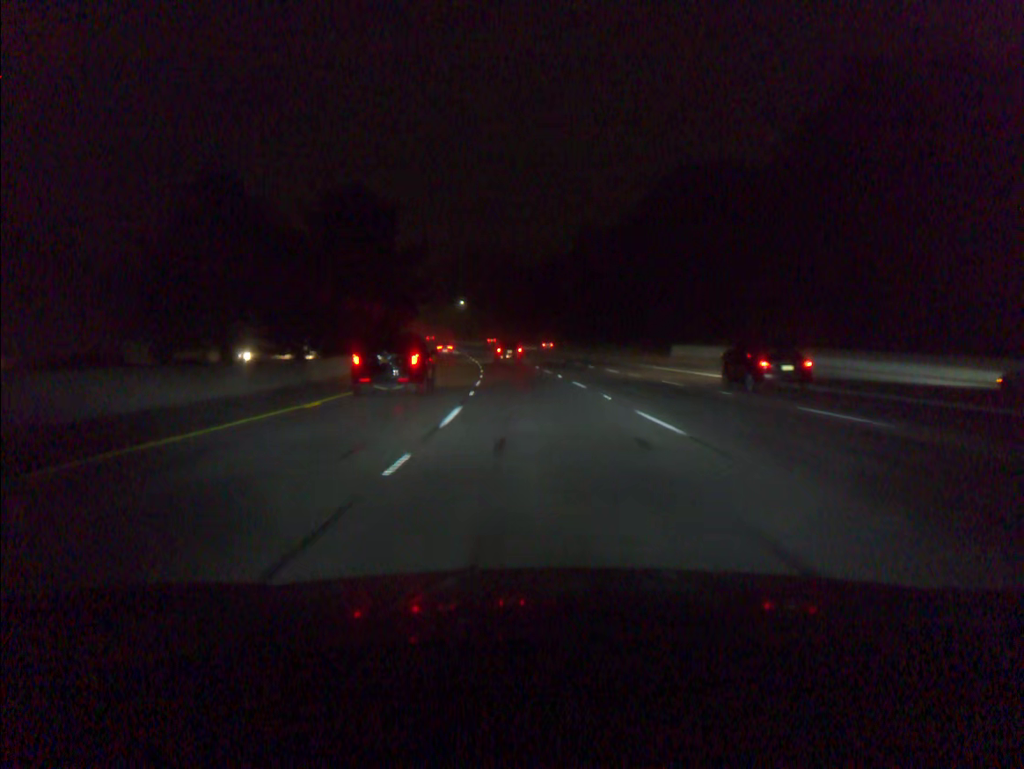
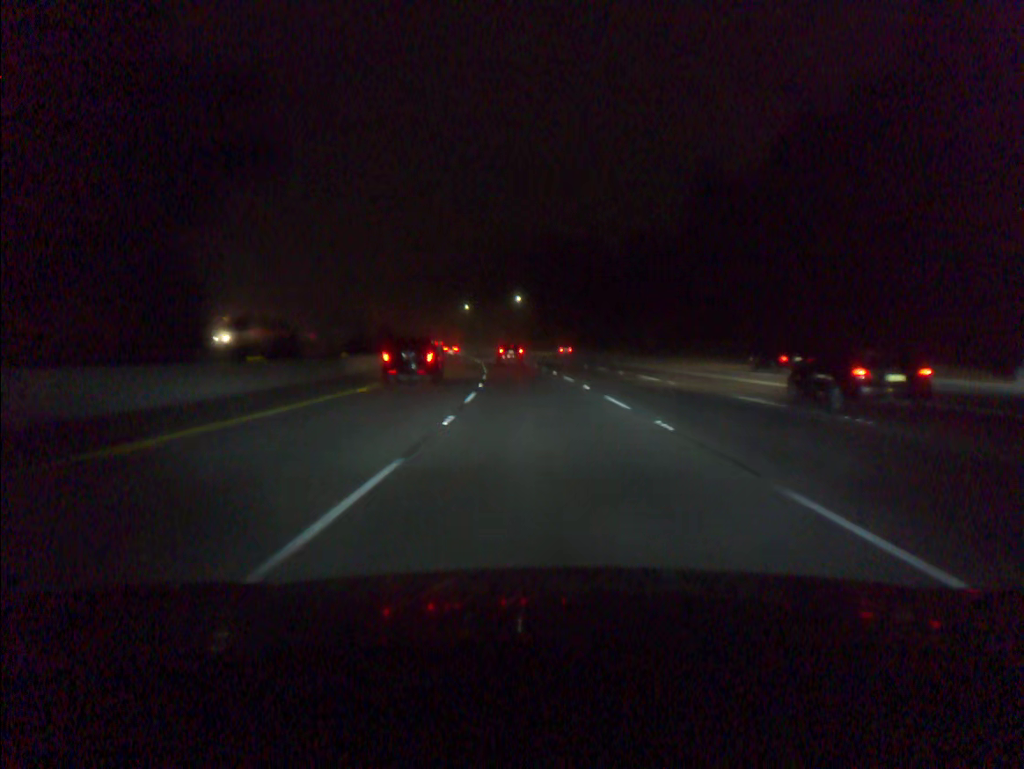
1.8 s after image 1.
(-2.5, +52.5) m; -5°
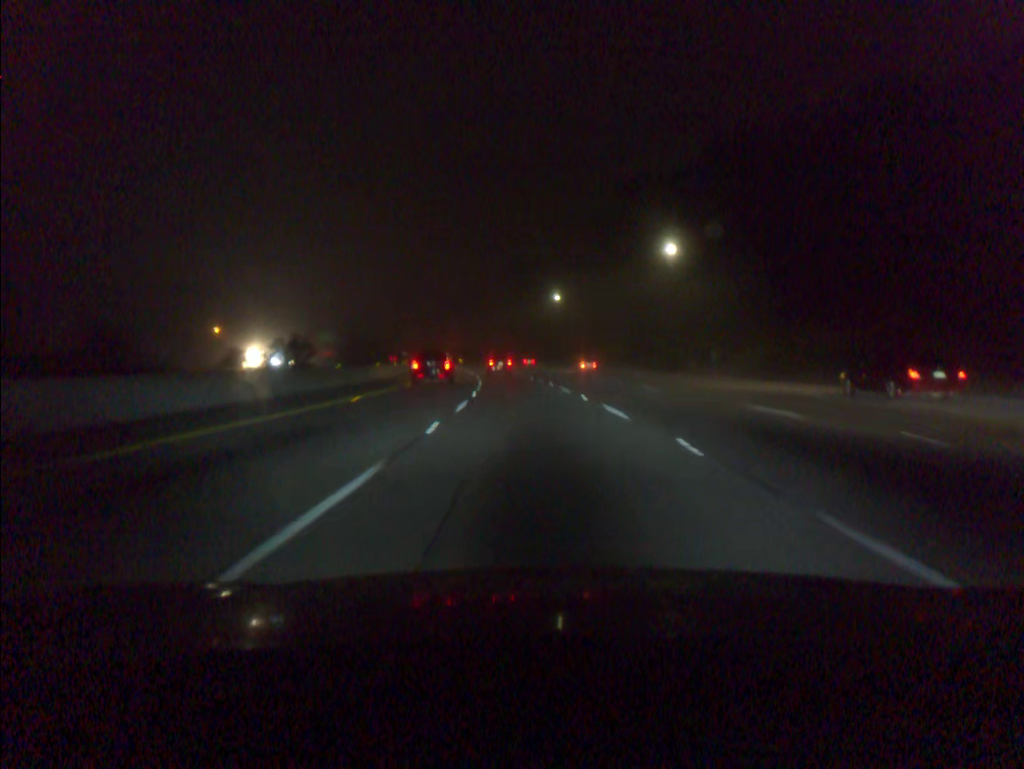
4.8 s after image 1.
(-5.9, +88.2) m; -8°
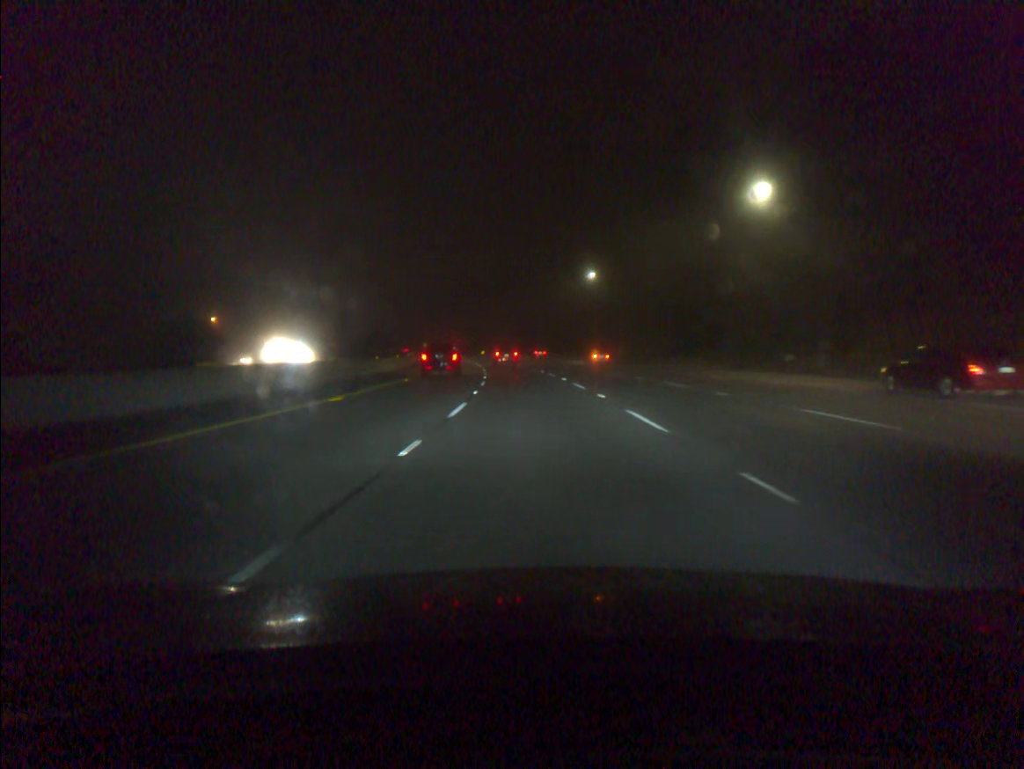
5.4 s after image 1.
(-0.3, +17.9) m; -2°
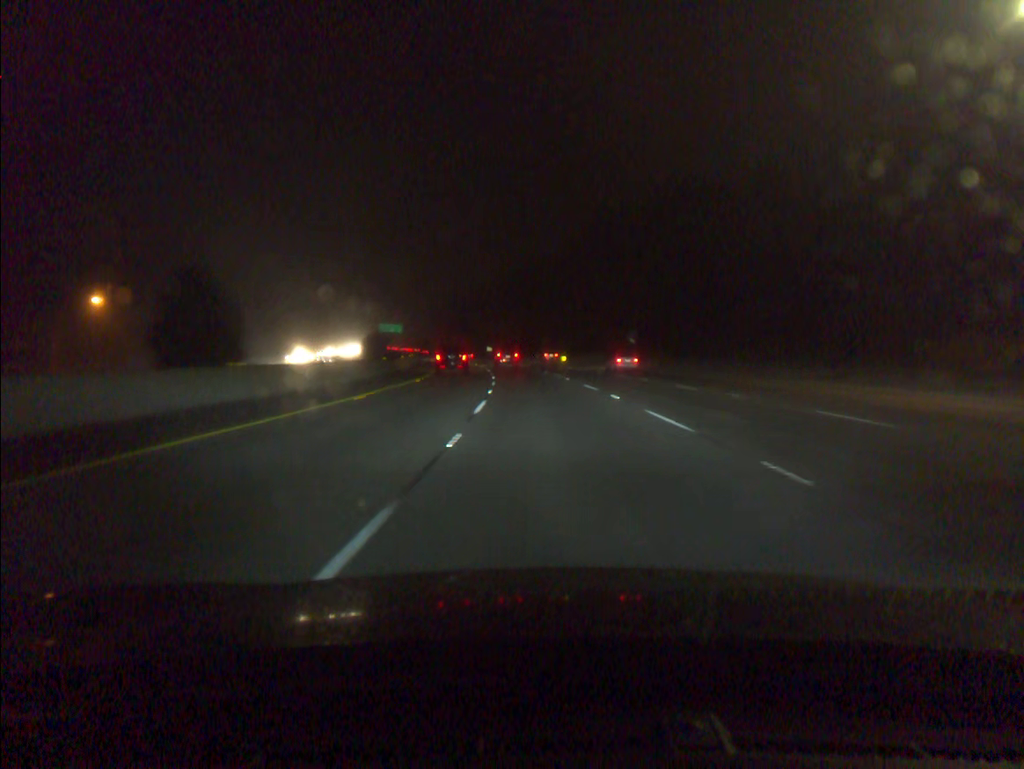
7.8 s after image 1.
(-4.3, +71.9) m; -6°
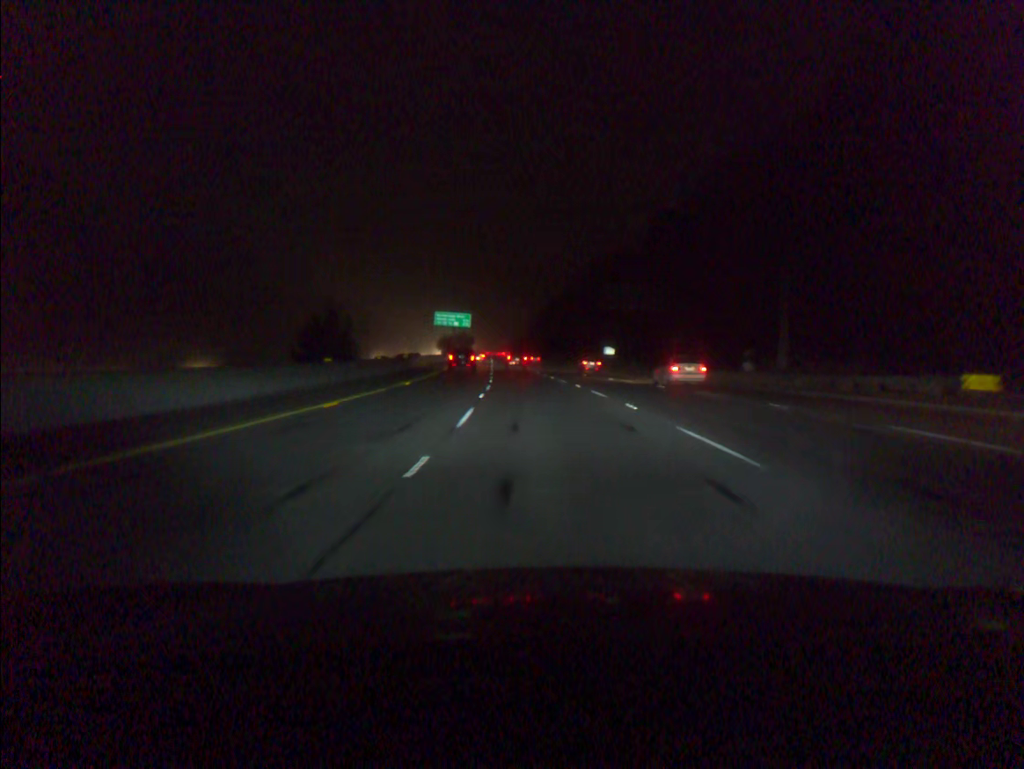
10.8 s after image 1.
(-6.3, +90.6) m; -8°
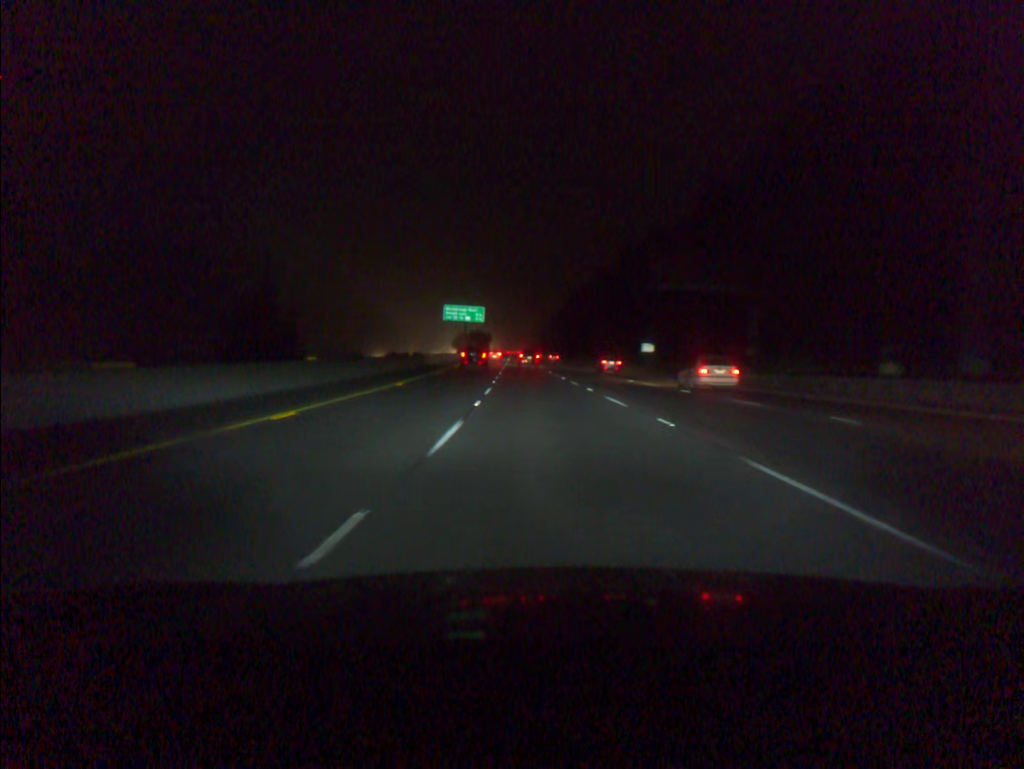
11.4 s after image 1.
(-0.2, +18.3) m; -2°
